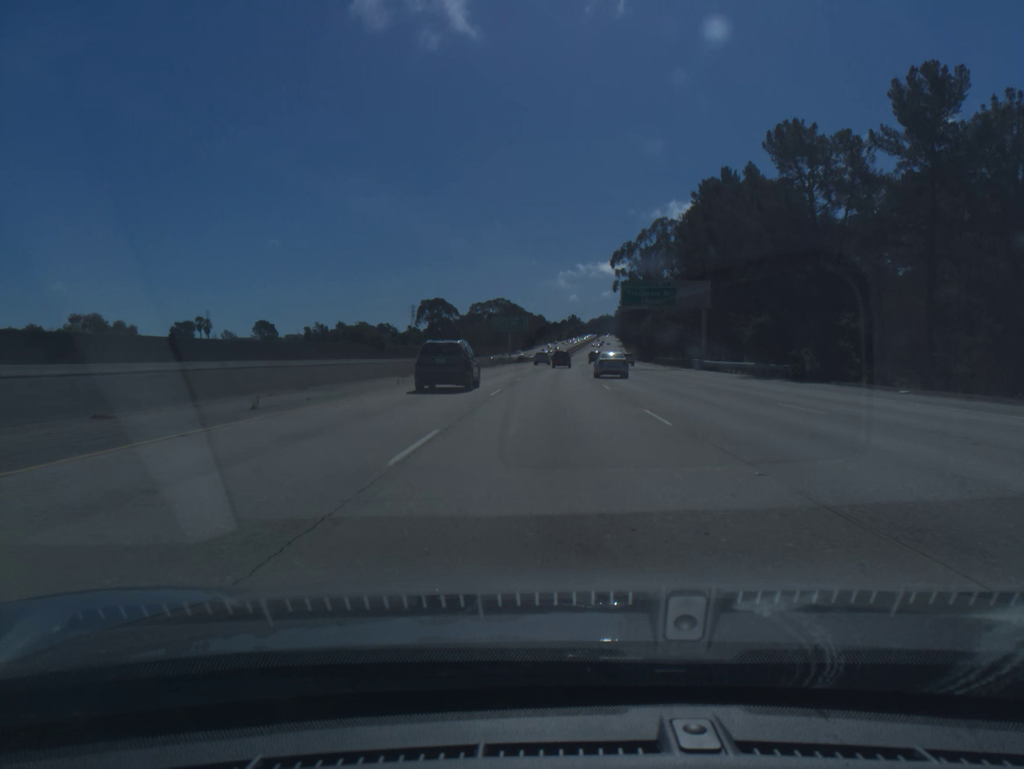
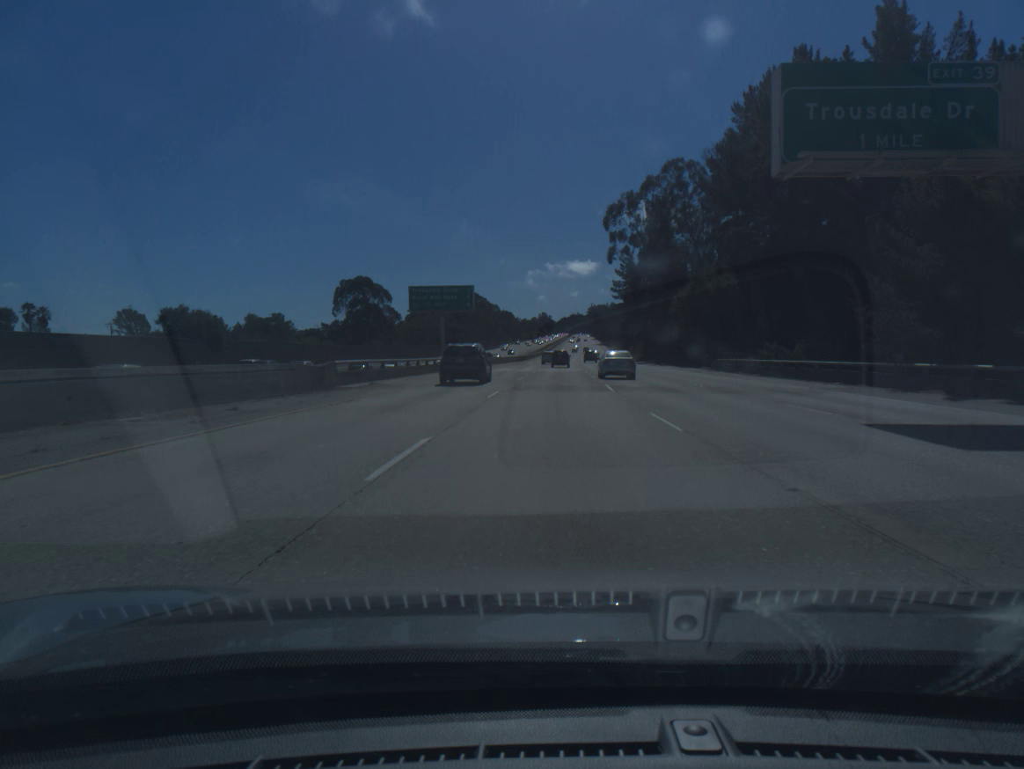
(+1.1, +59.3) m; +2°
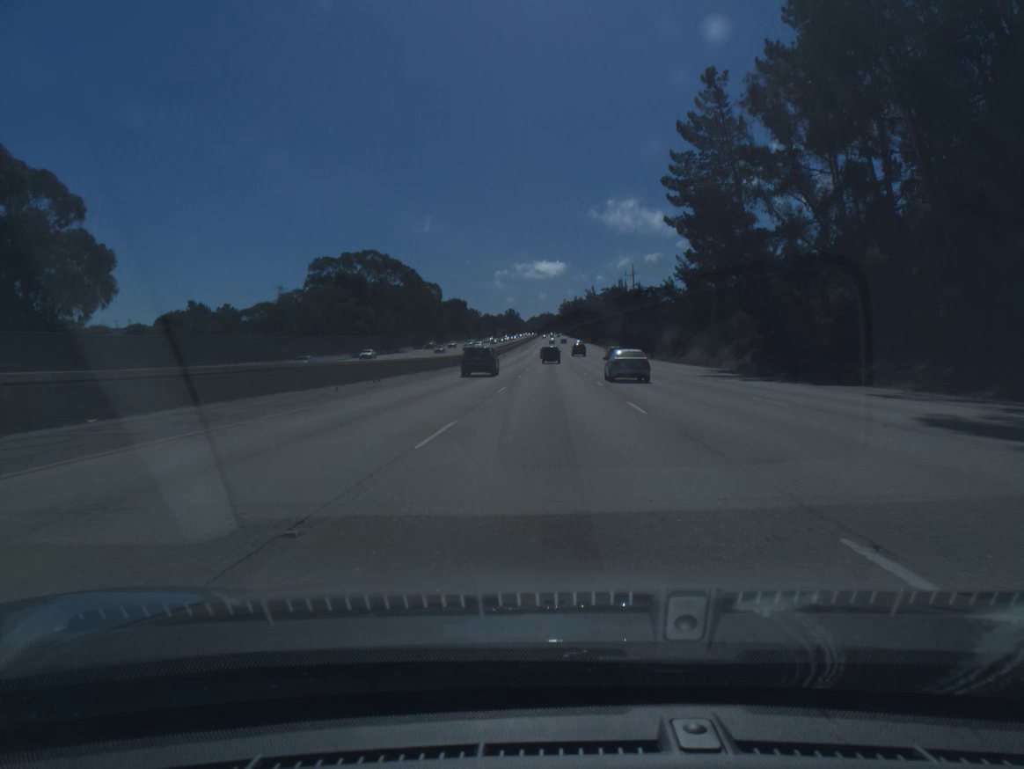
(+2.6, +98.7) m; +2°
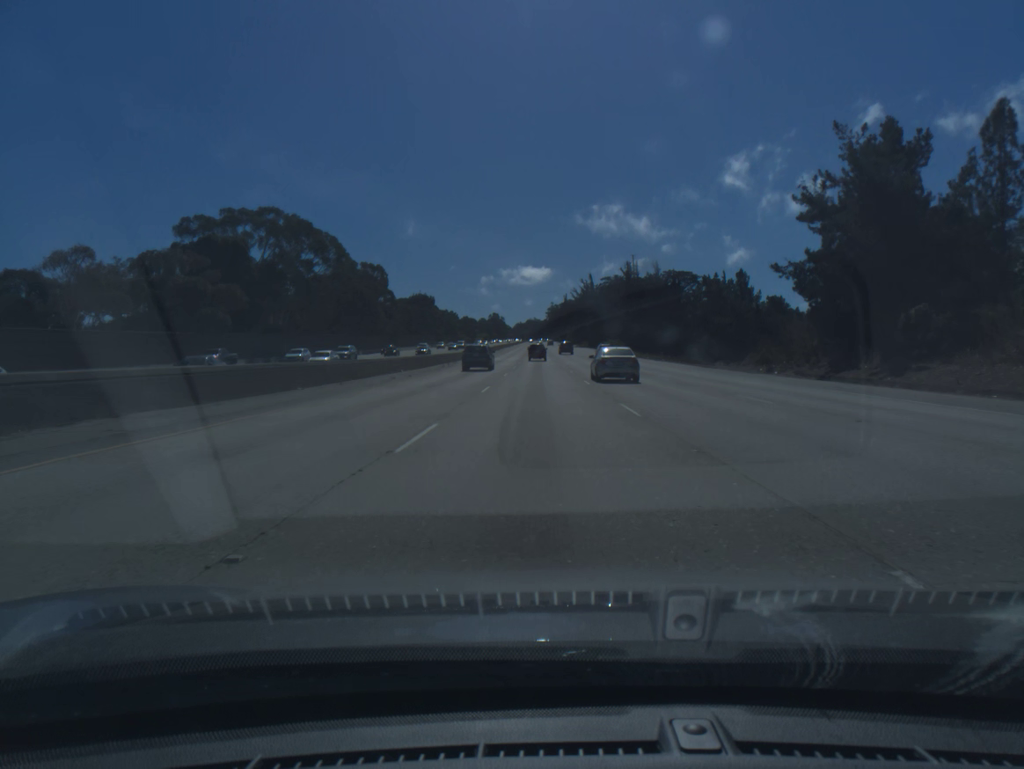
(+0.8, +59.0) m; +1°
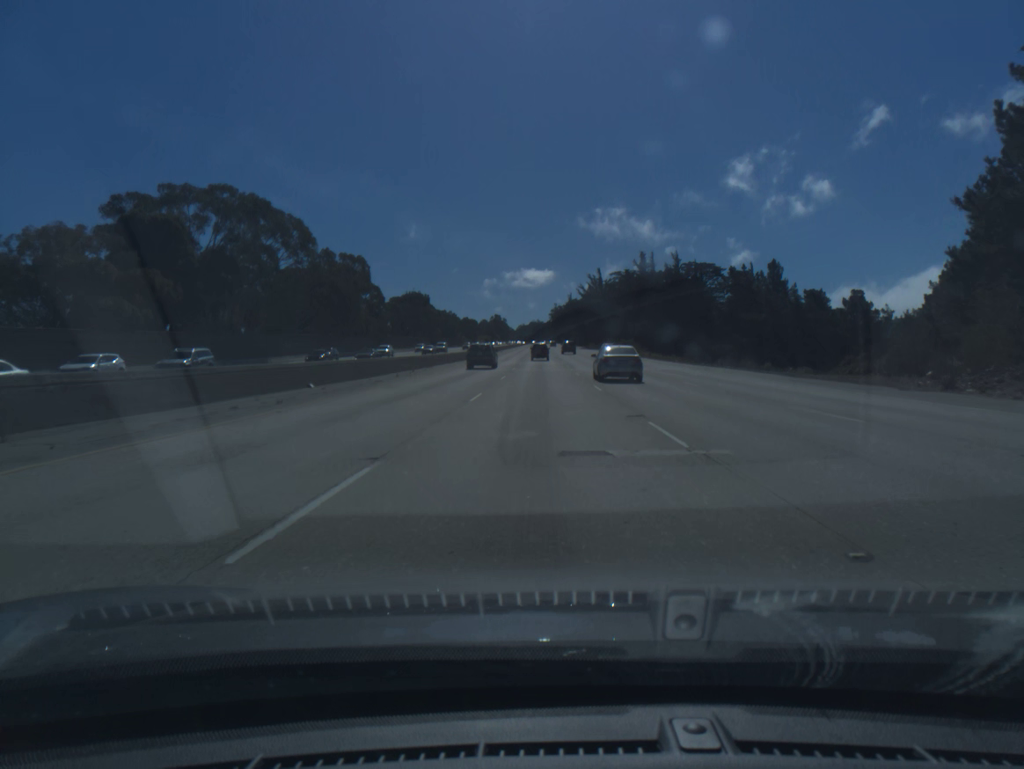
(-0.1, +19.6) m; 0°
